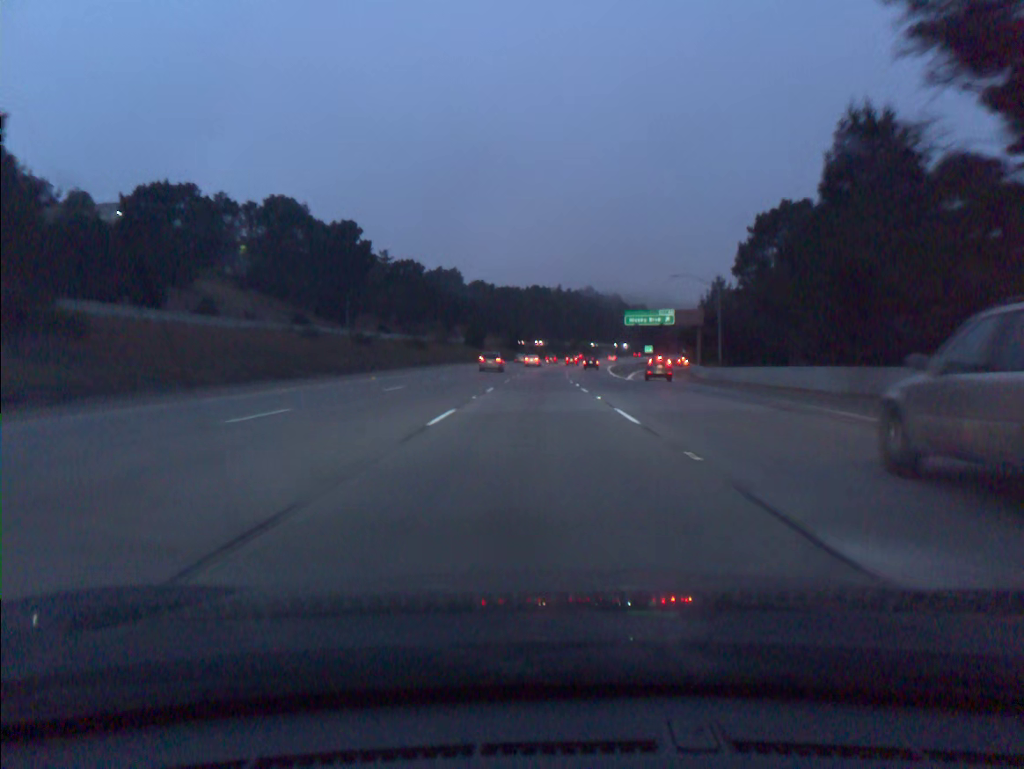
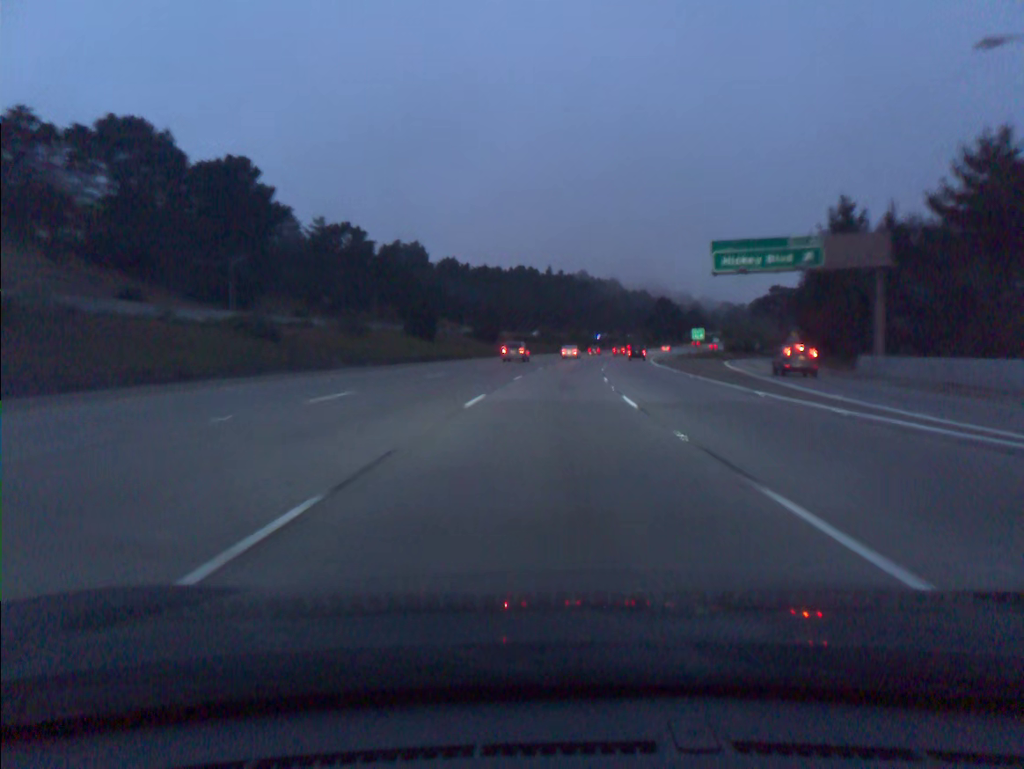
(0.0, +55.1) m; +1°
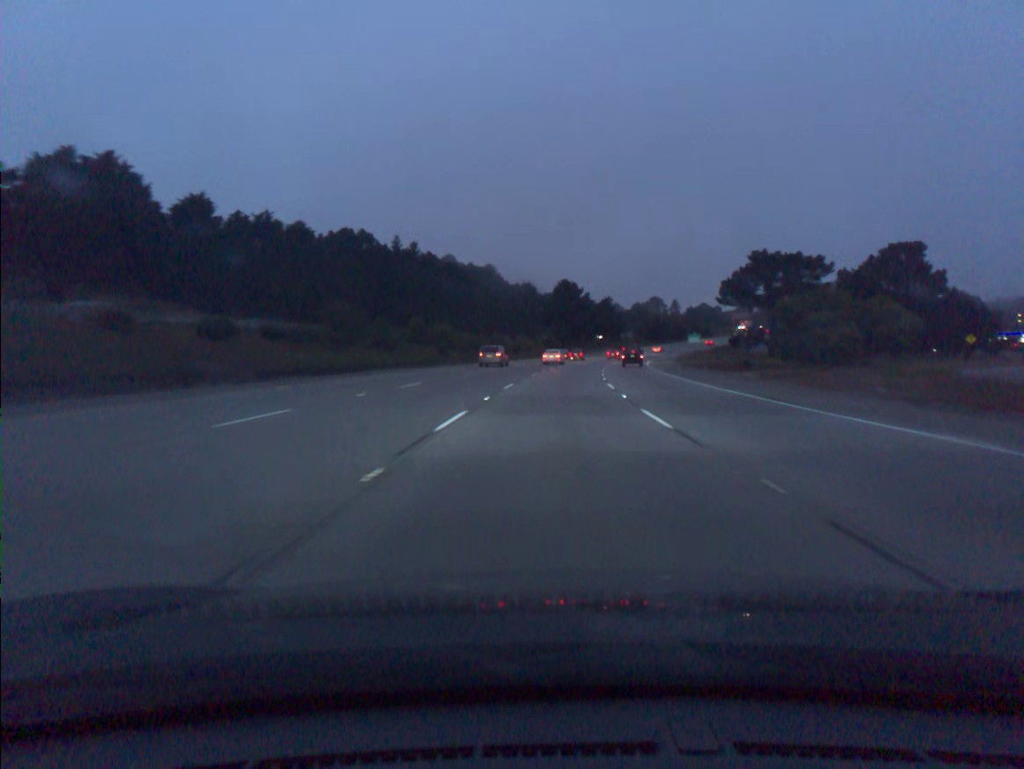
(+6.8, +91.5) m; +9°
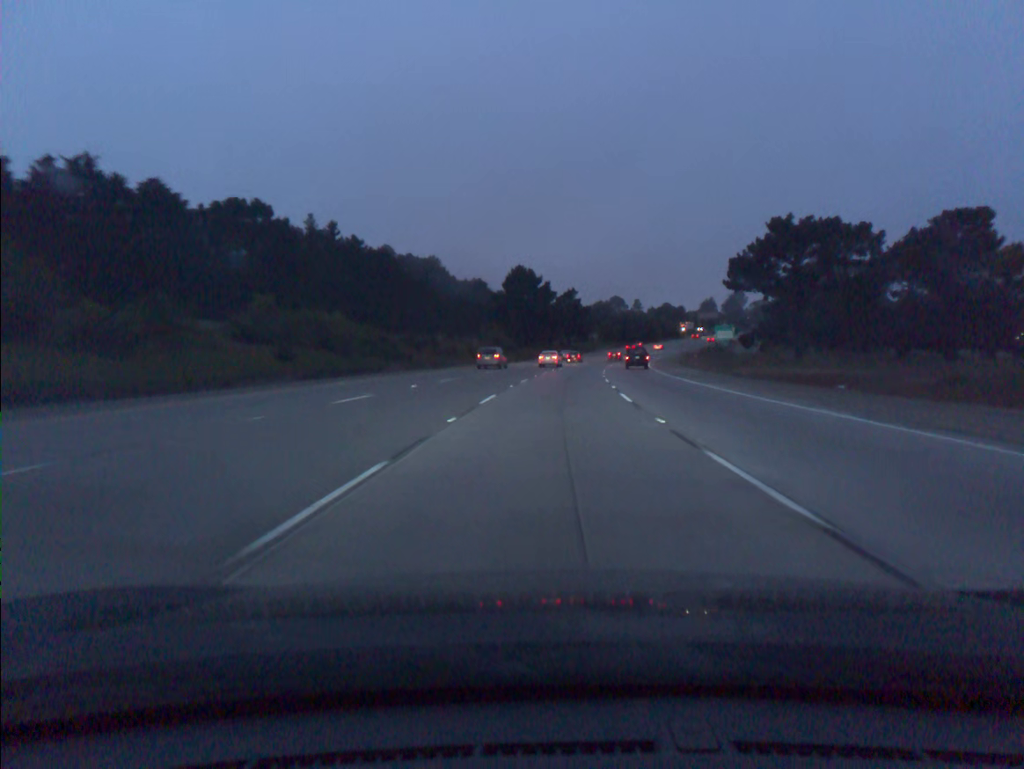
(+1.1, +36.5) m; +3°
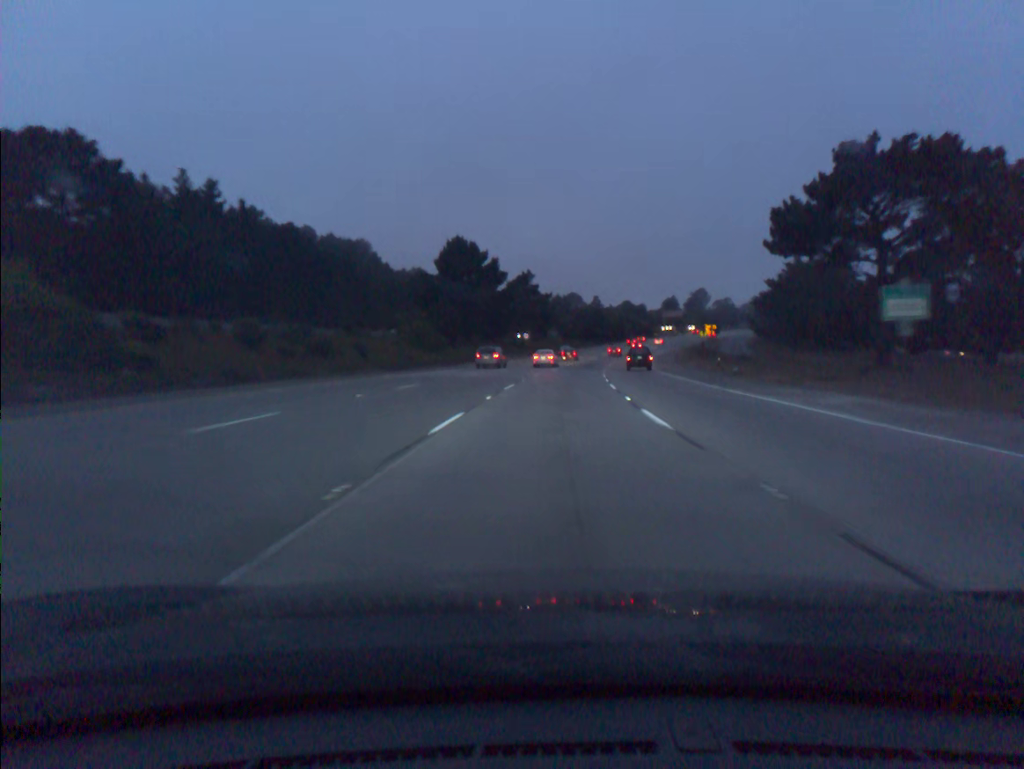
(+1.0, +36.3) m; +3°
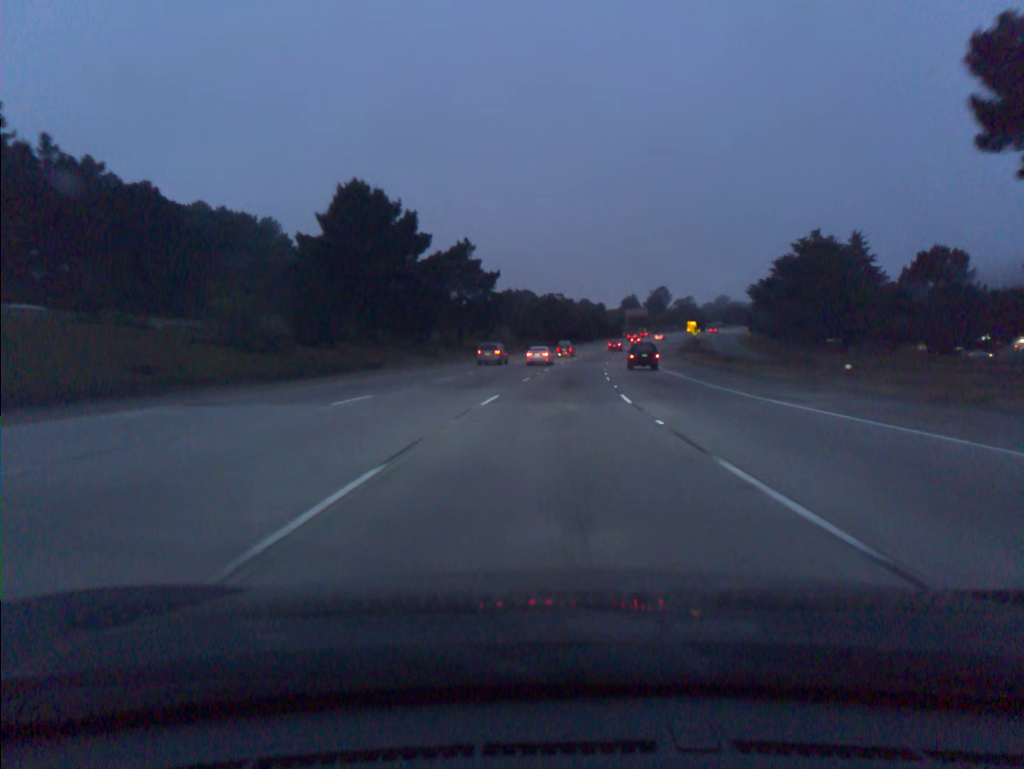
(+1.1, +36.4) m; +3°
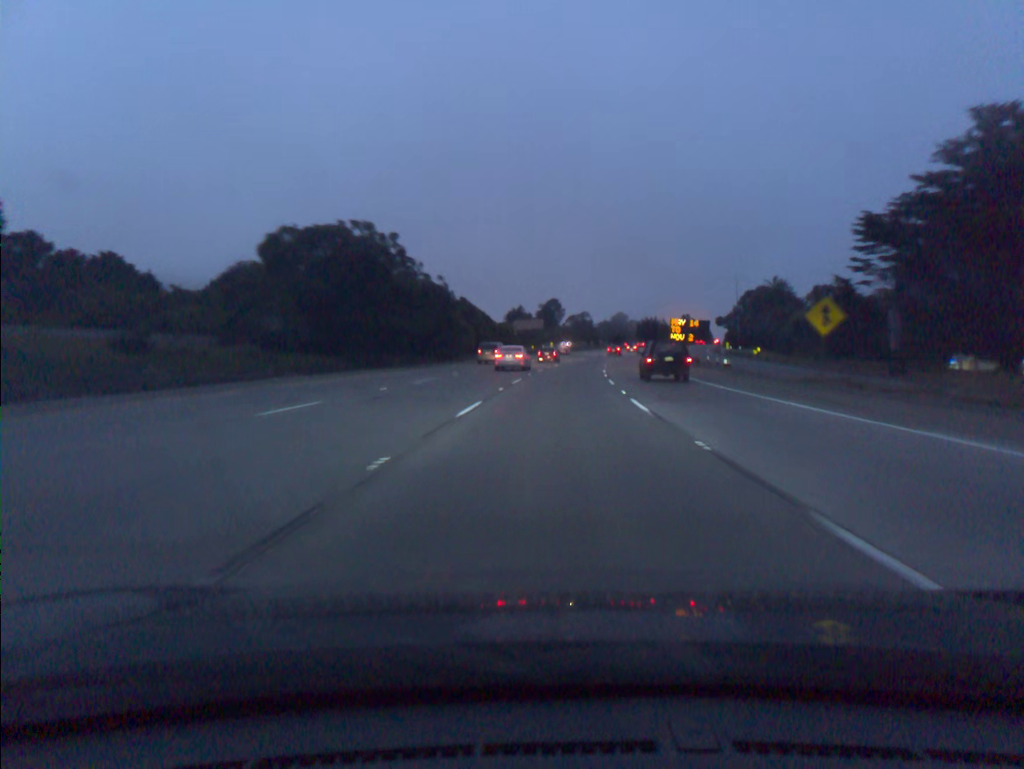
(+7.0, +91.1) m; +9°
